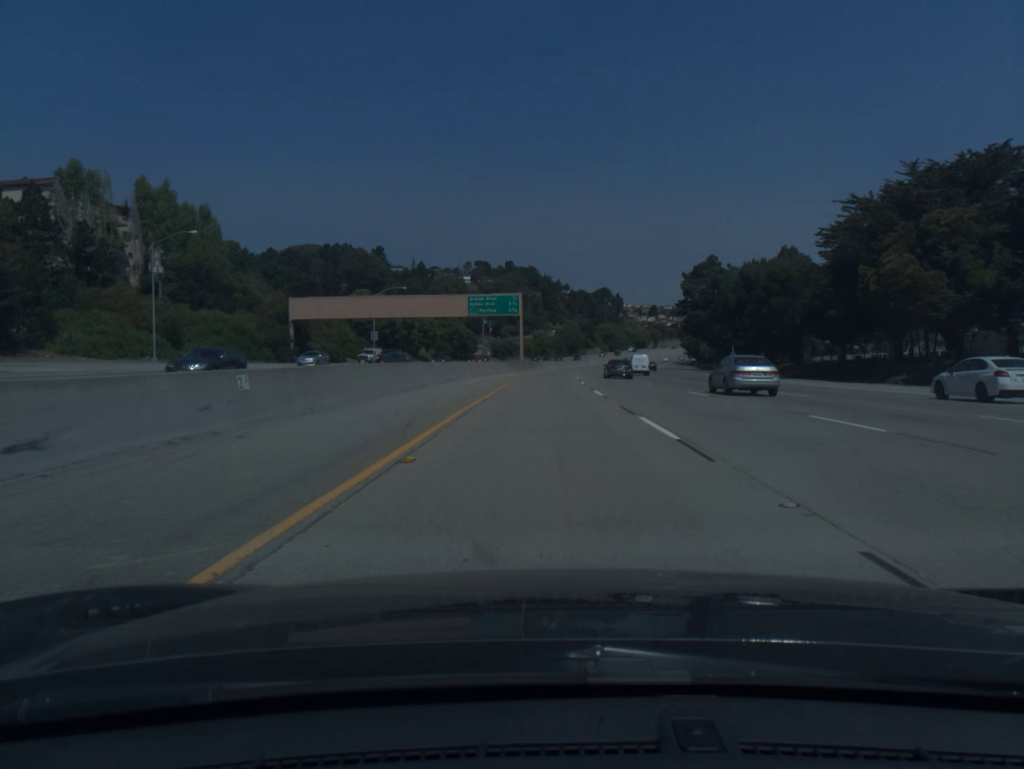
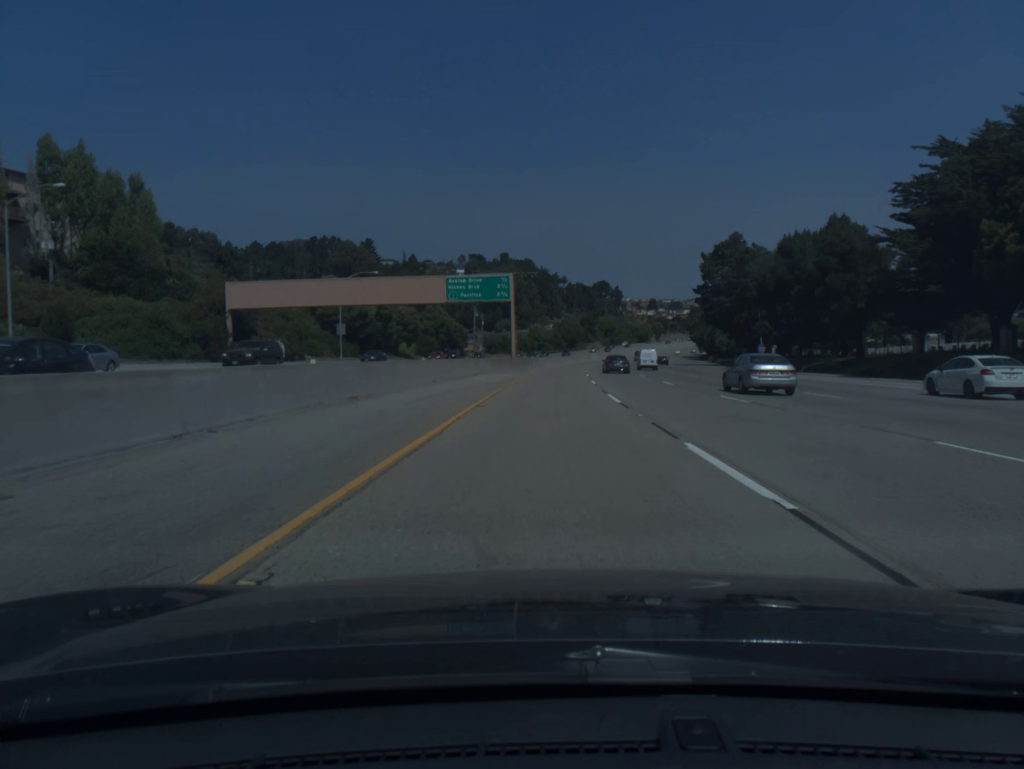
(0.0, +19.7) m; 0°
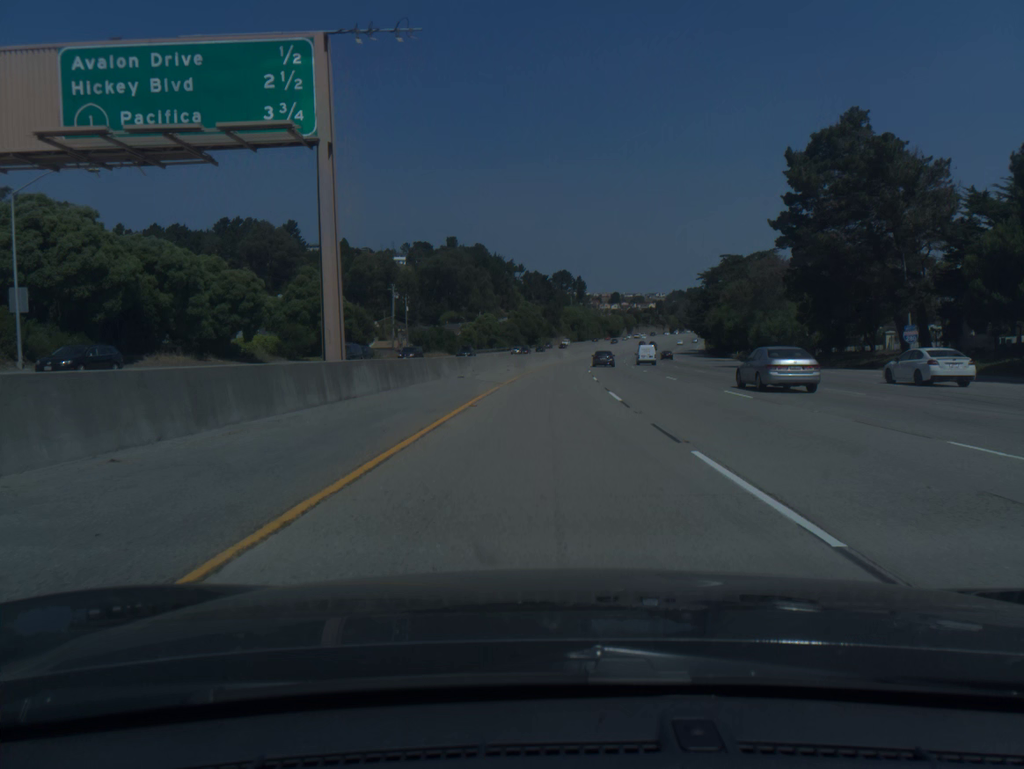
(+1.4, +59.3) m; +3°
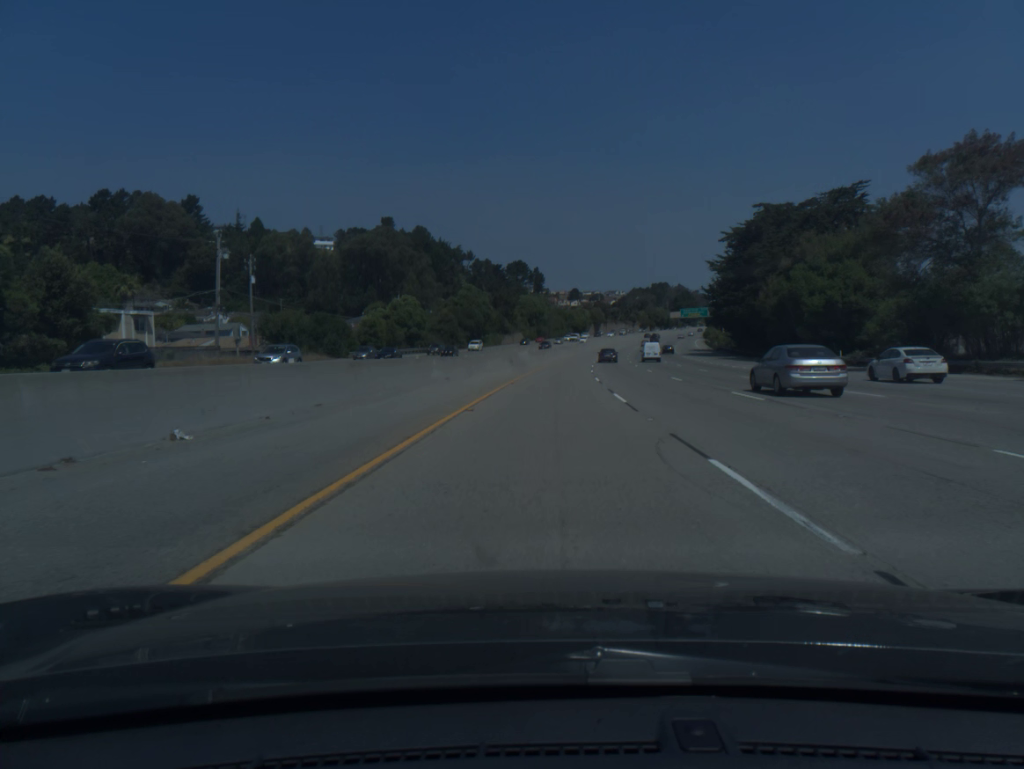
(+1.6, +59.5) m; +3°
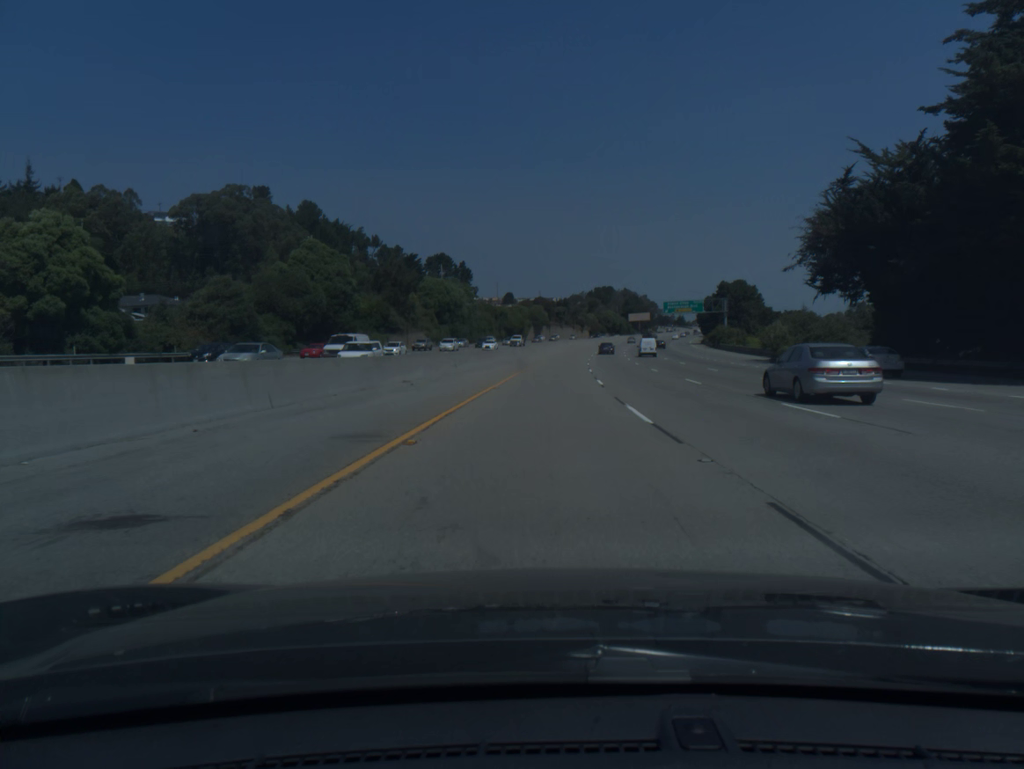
(+3.3, +79.0) m; +5°
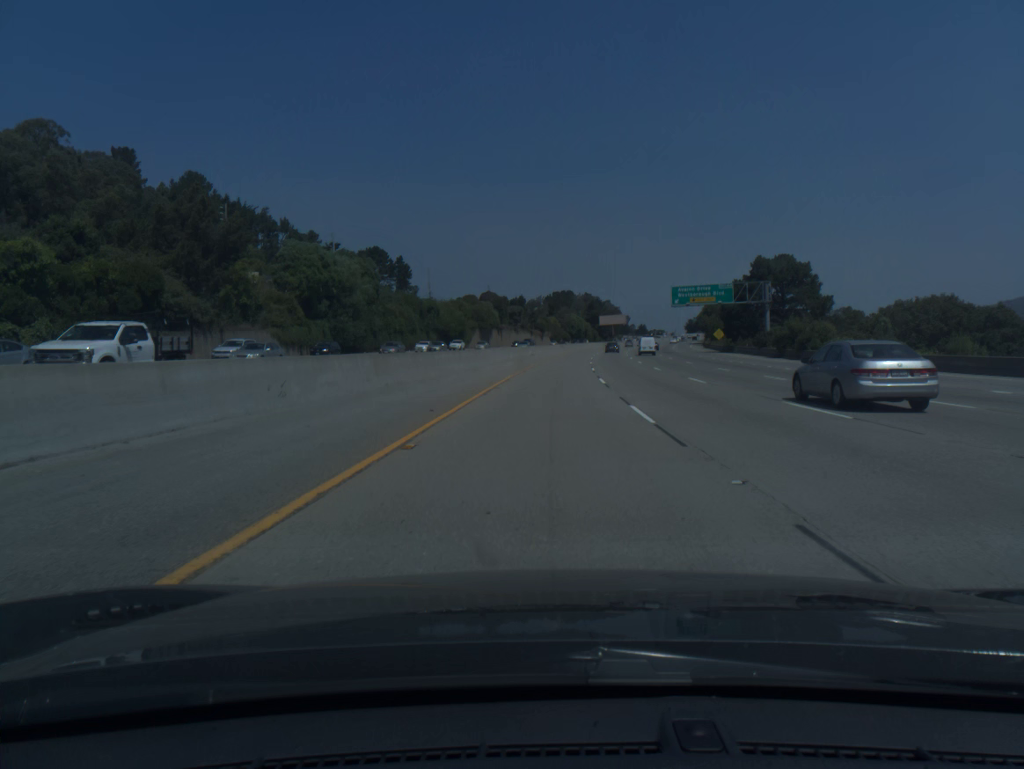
(+1.6, +58.9) m; +3°
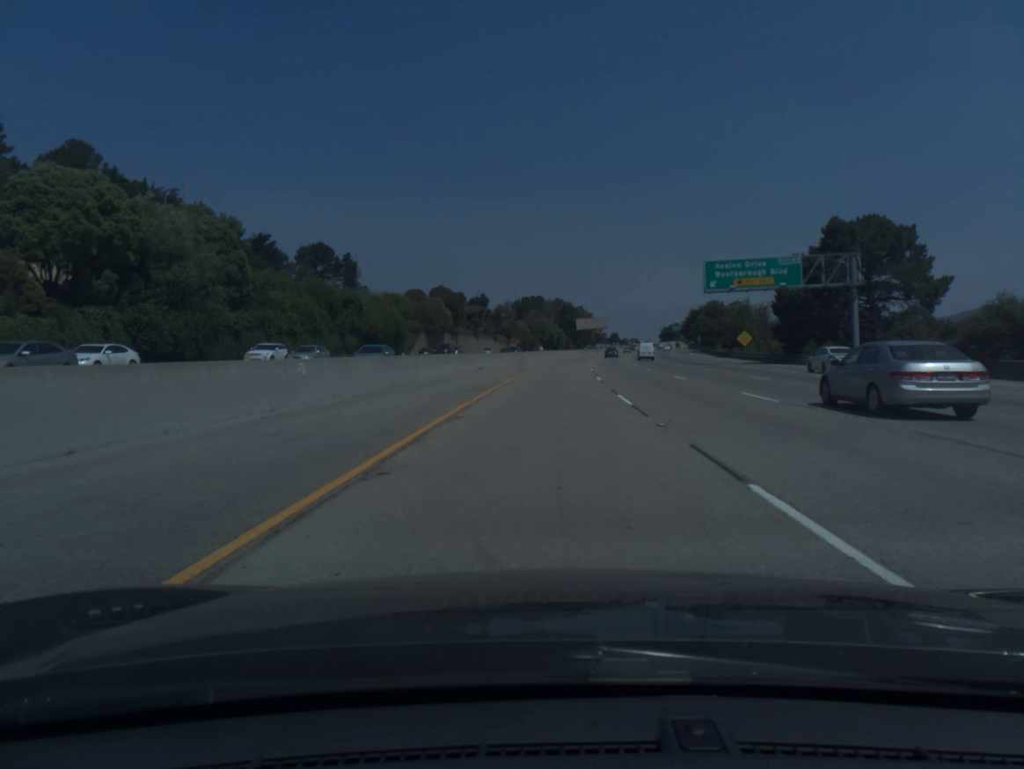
(+0.8, +39.1) m; +2°
